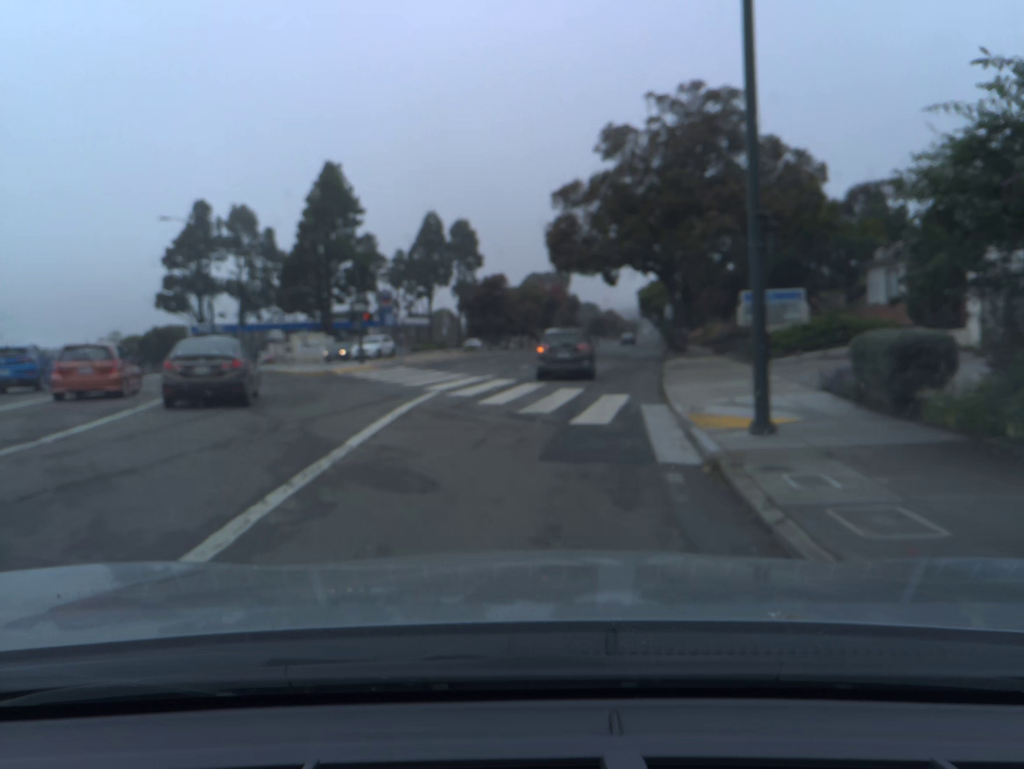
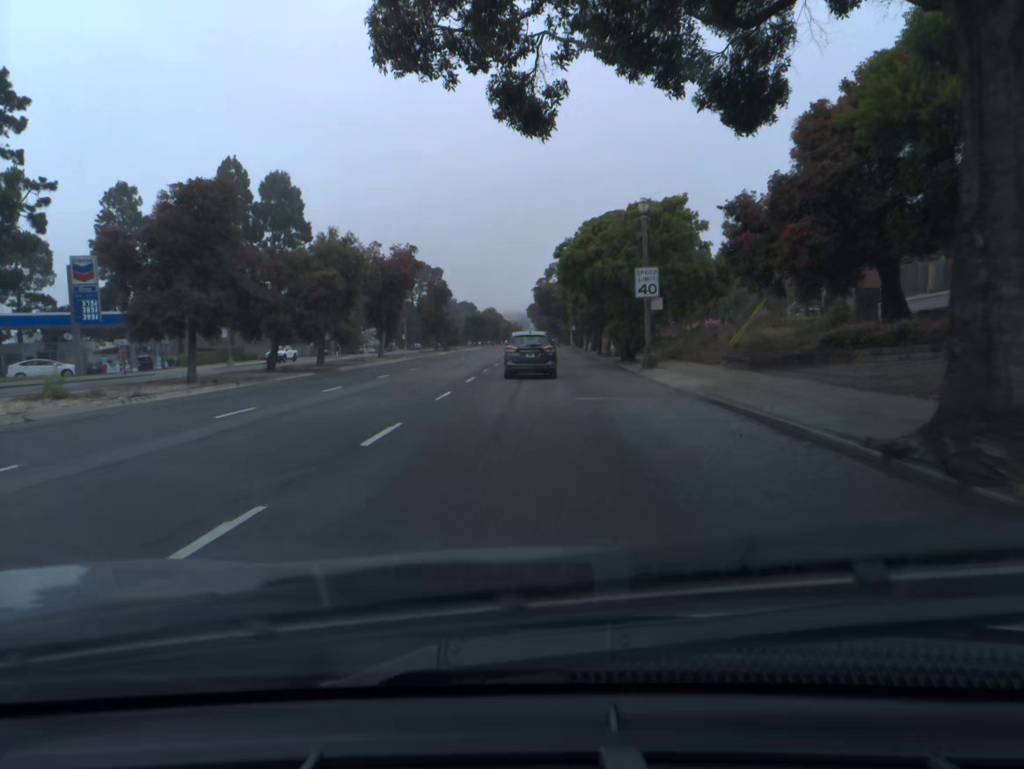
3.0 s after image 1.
(+3.8, +44.7) m; +8°
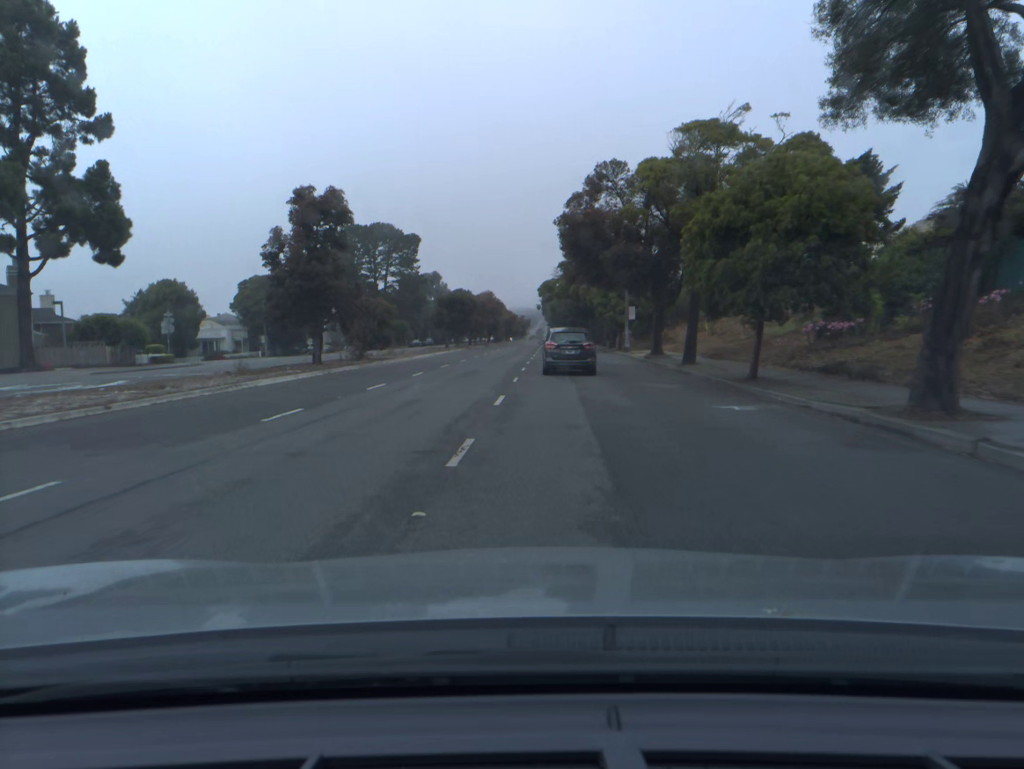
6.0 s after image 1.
(-0.2, +53.0) m; -1°
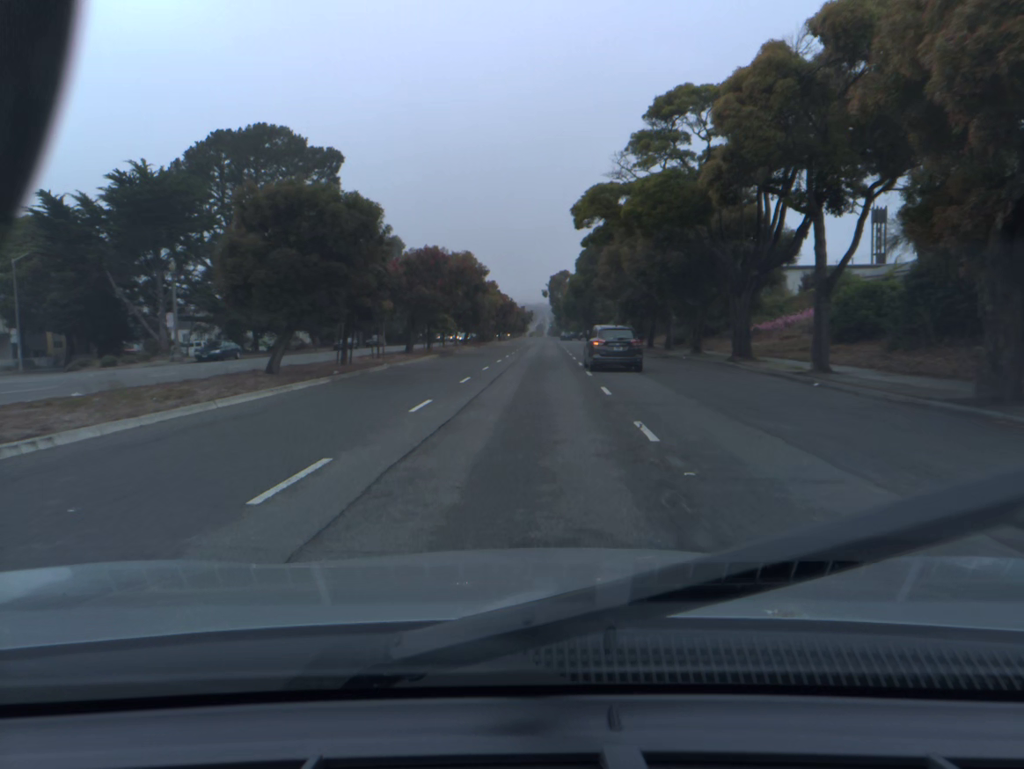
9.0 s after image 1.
(-0.3, +57.4) m; 0°
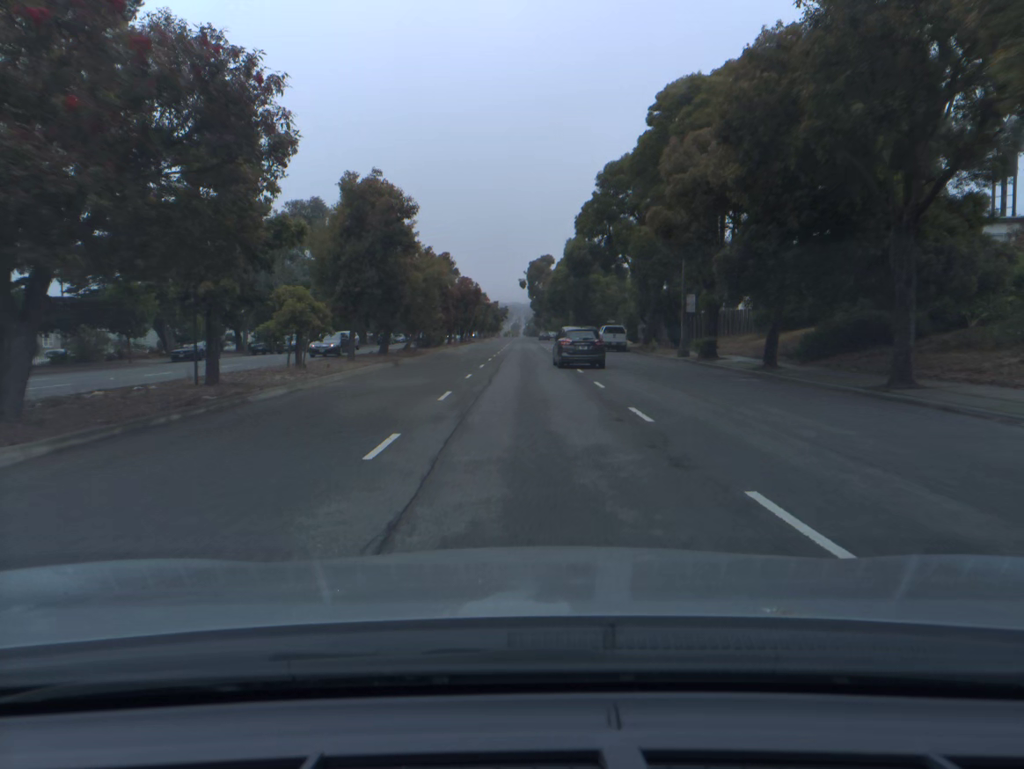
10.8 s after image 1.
(+0.5, +34.9) m; +2°
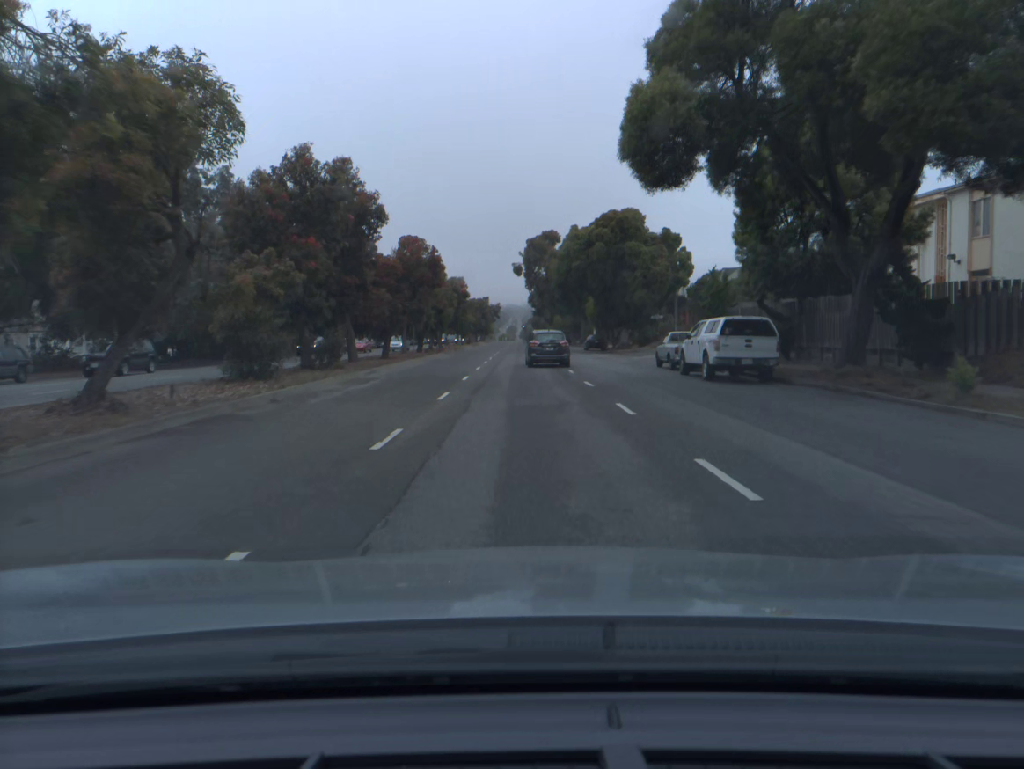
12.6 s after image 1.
(+0.2, +35.1) m; 0°
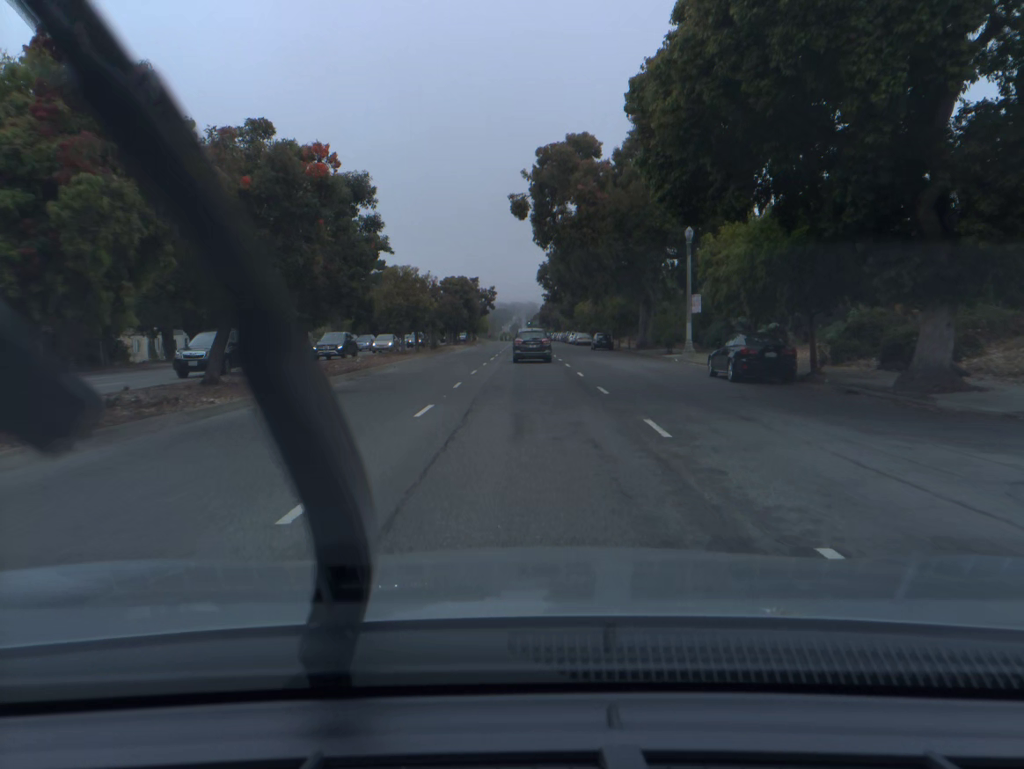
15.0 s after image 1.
(-0.2, +47.5) m; 0°
